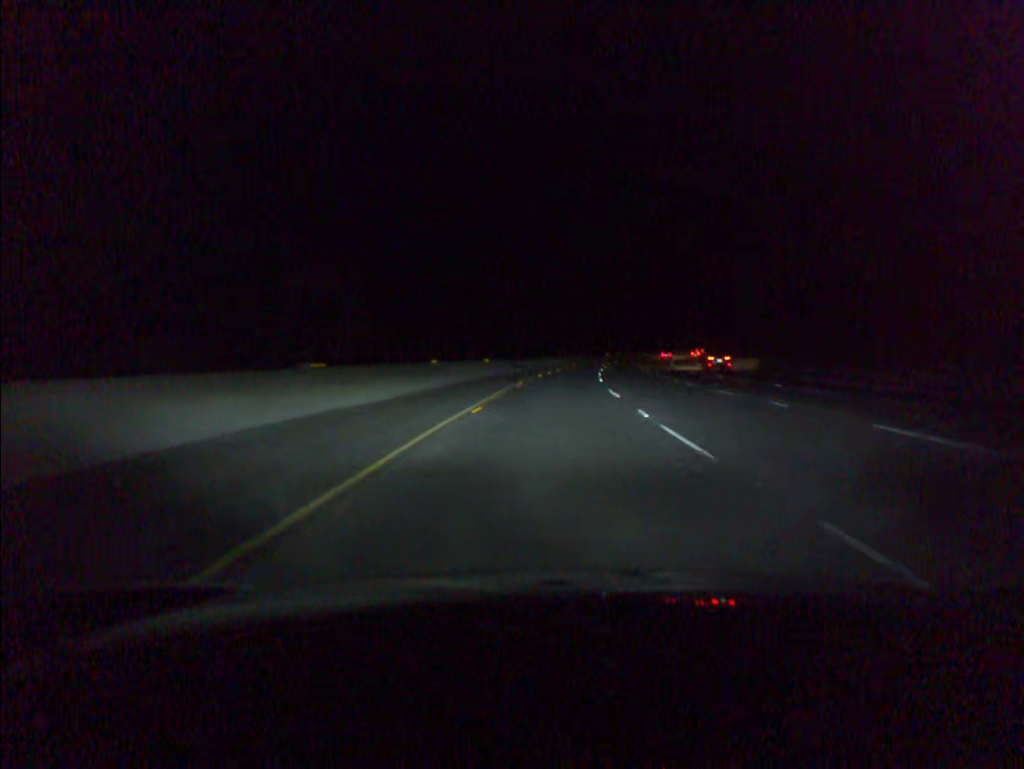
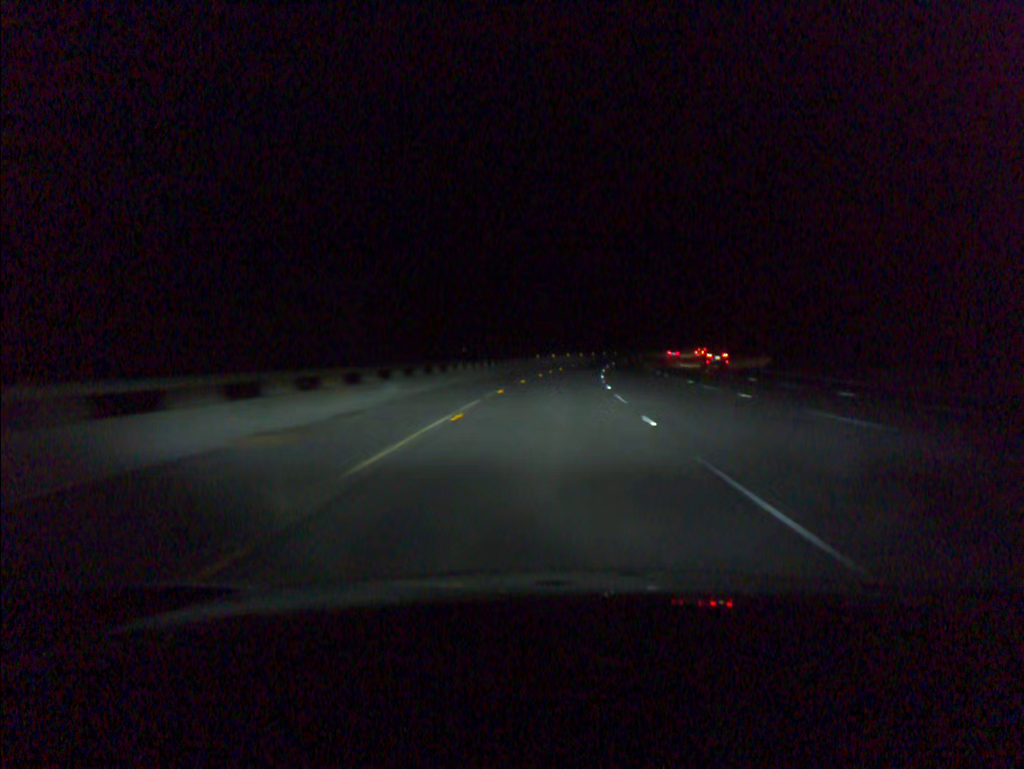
(+5.1, +83.6) m; +6°
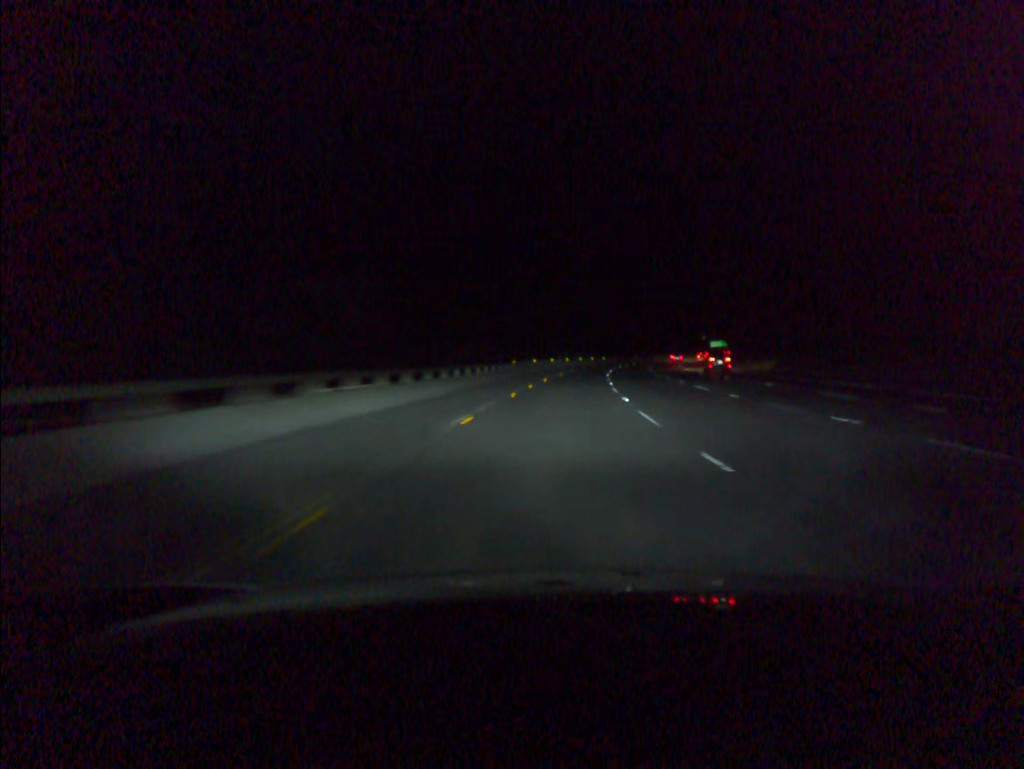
(+0.2, +19.8) m; +1°
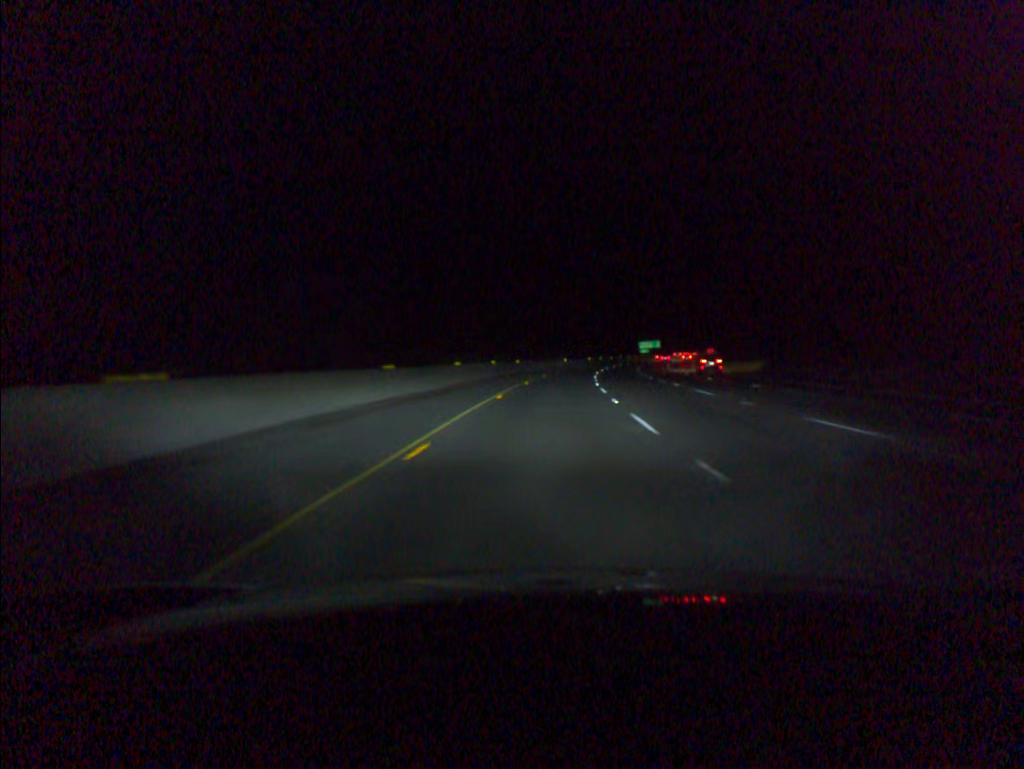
(+5.0, +77.3) m; +7°
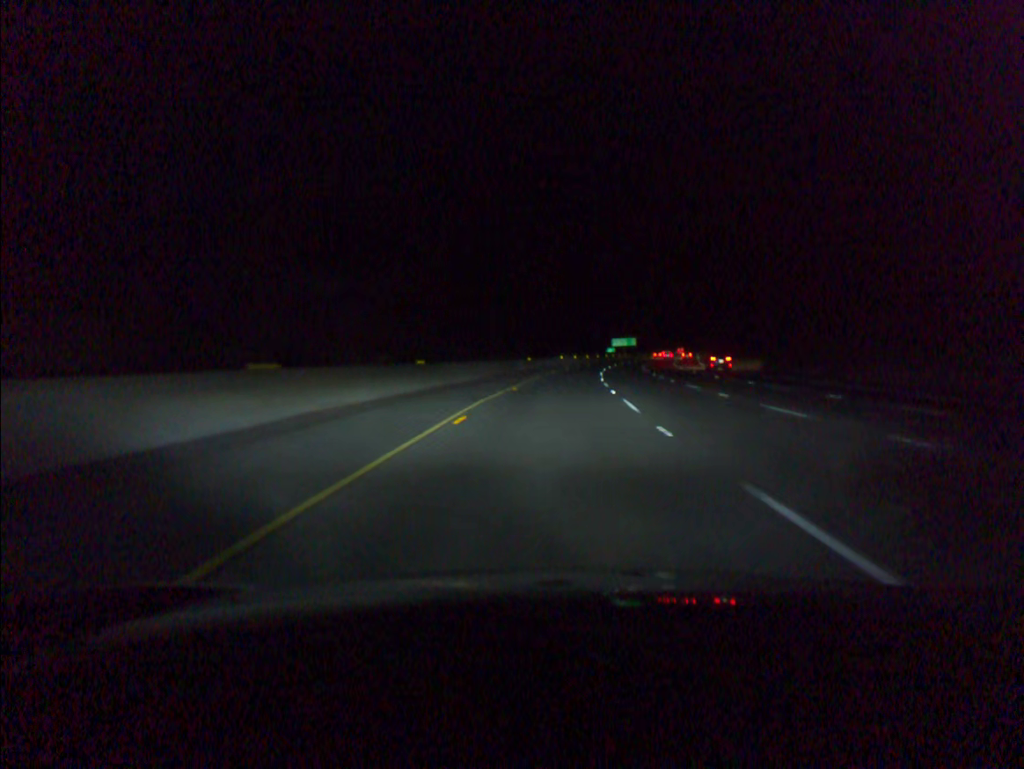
(+0.9, +39.5) m; +3°
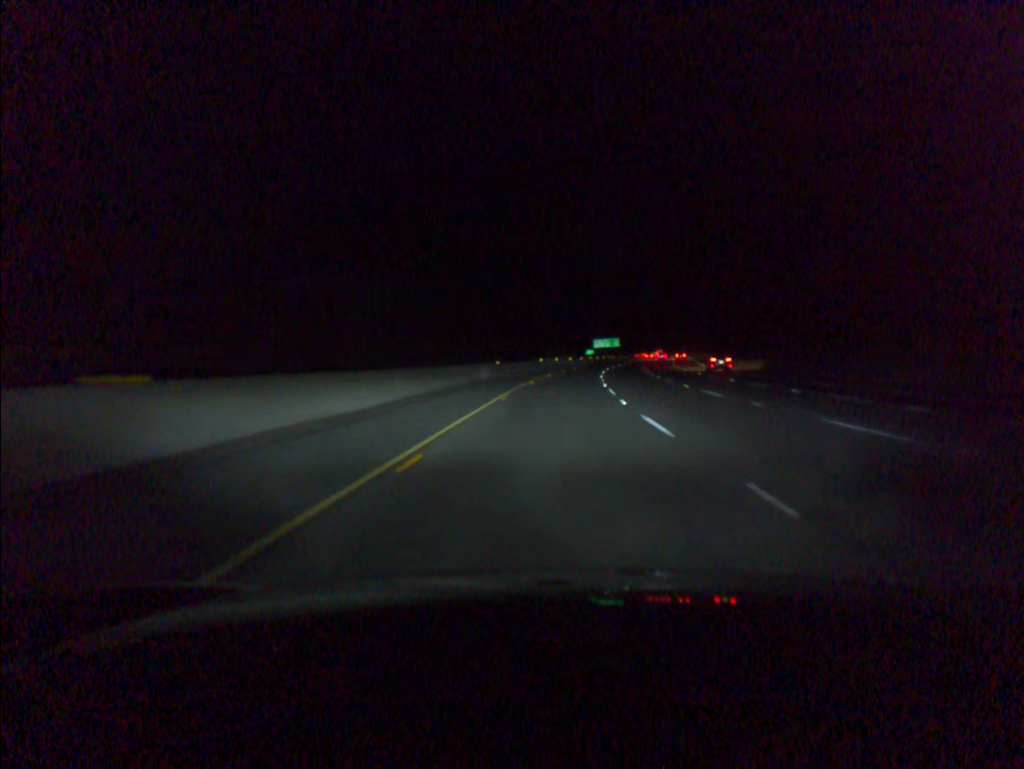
(+0.3, +19.7) m; +1°
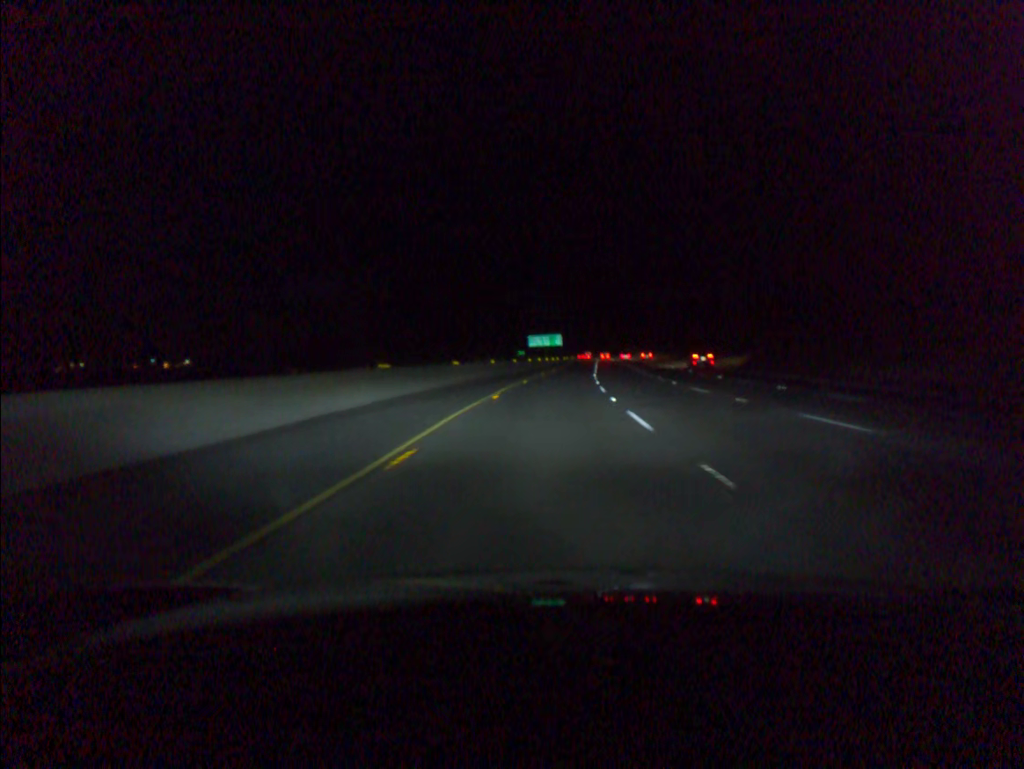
(+2.8, +57.6) m; +5°
